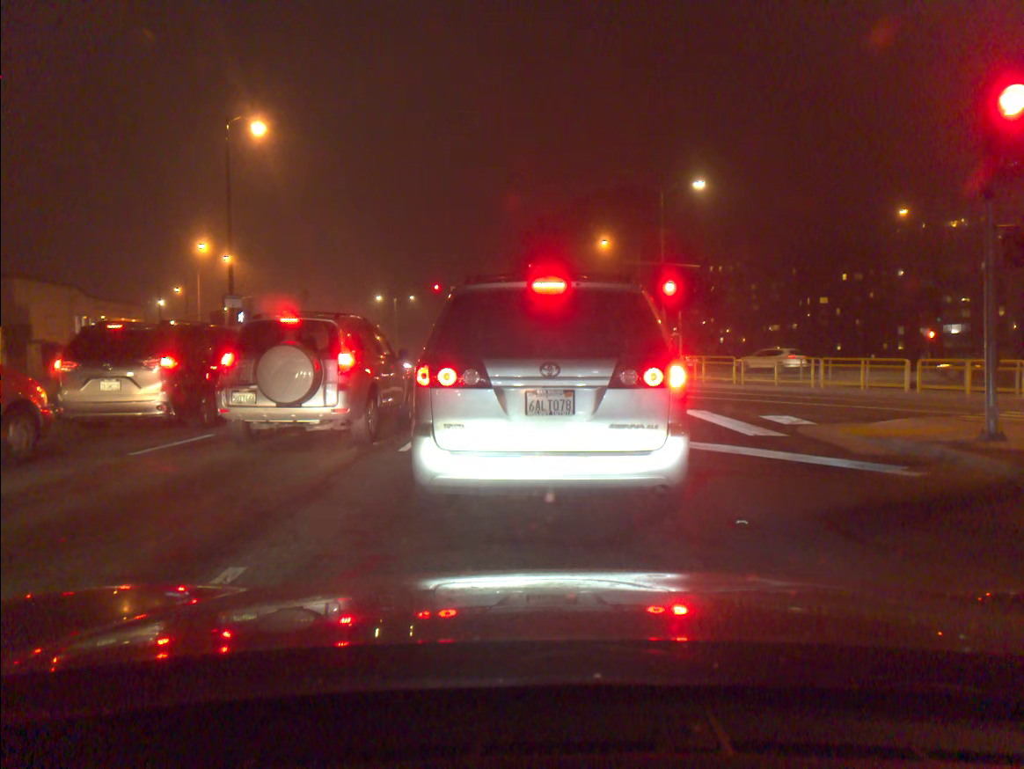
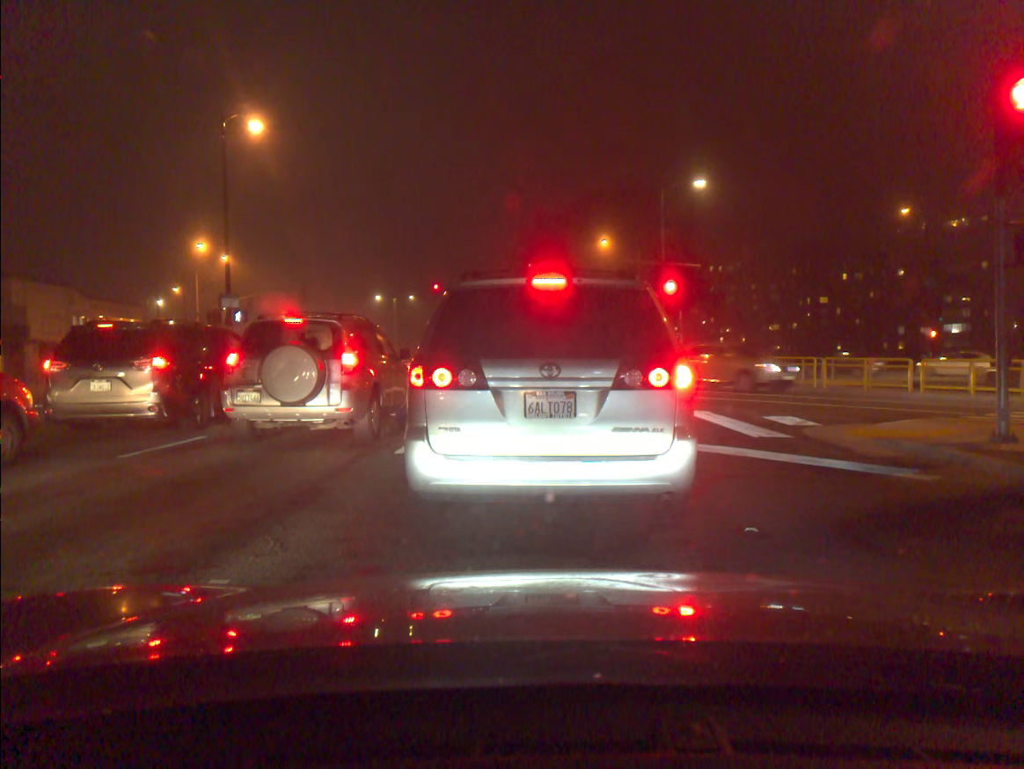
(0.0, +0.3) m; 0°
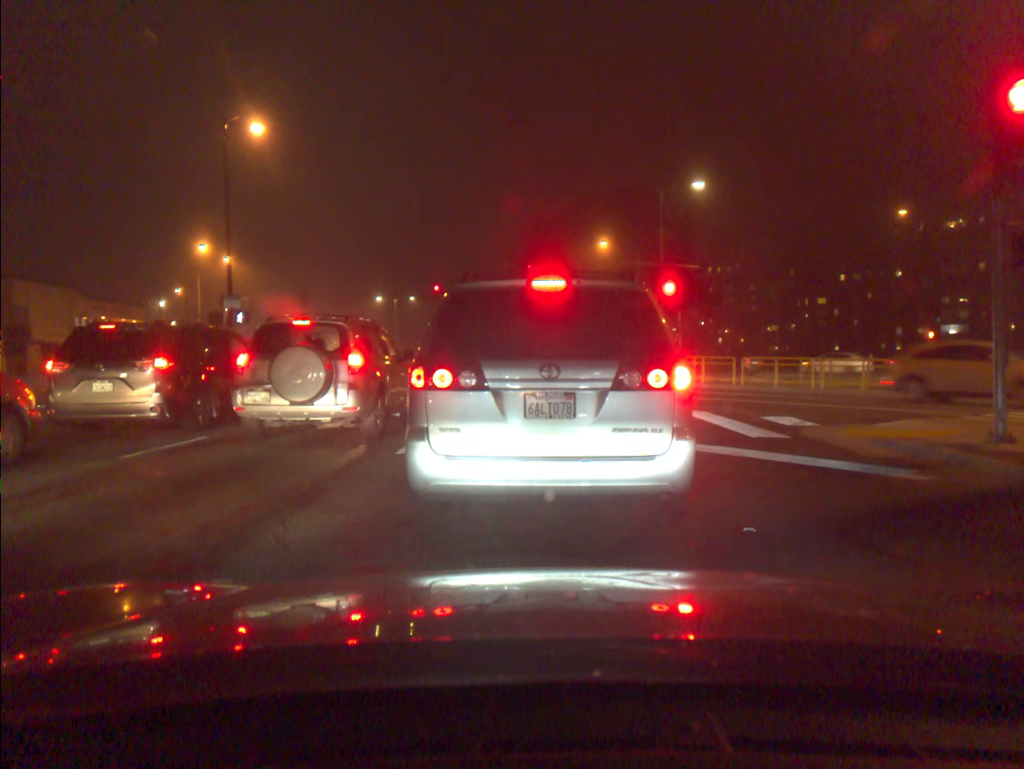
(0.0, 0.0) m; 0°
